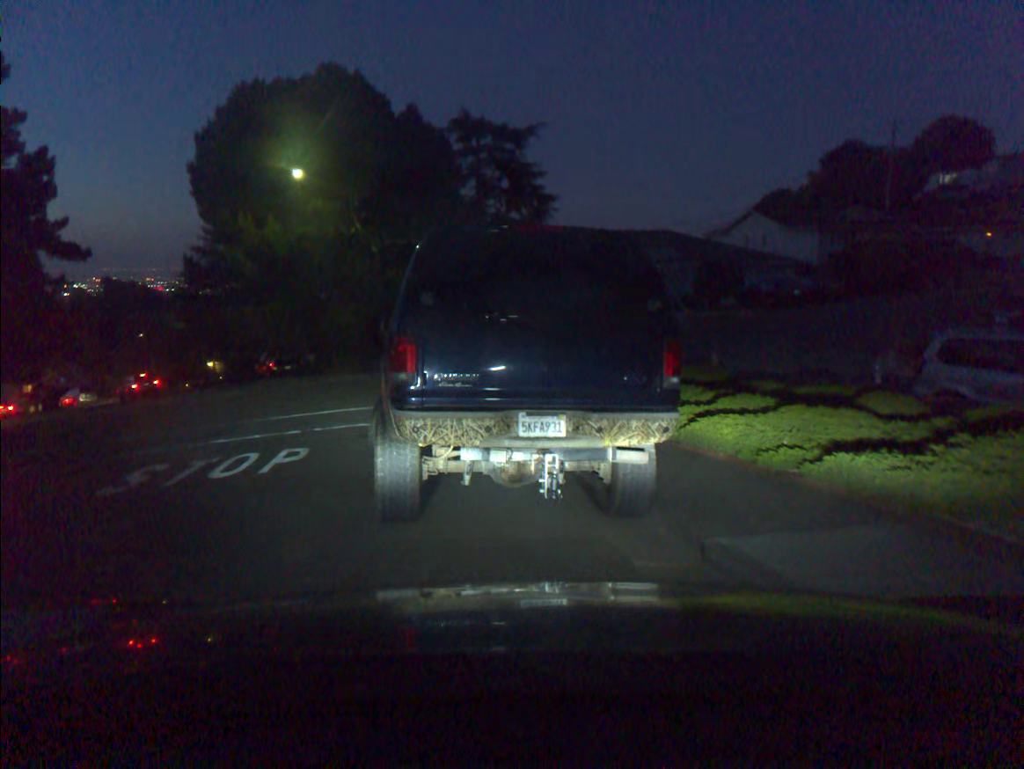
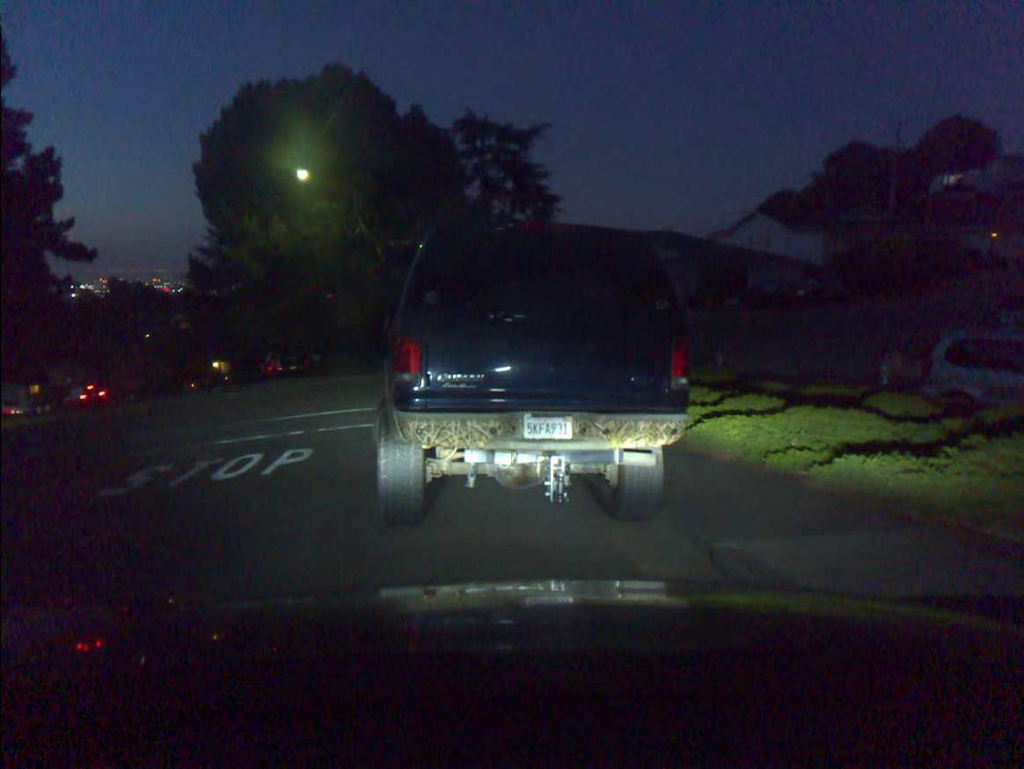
(0.0, +0.1) m; 0°
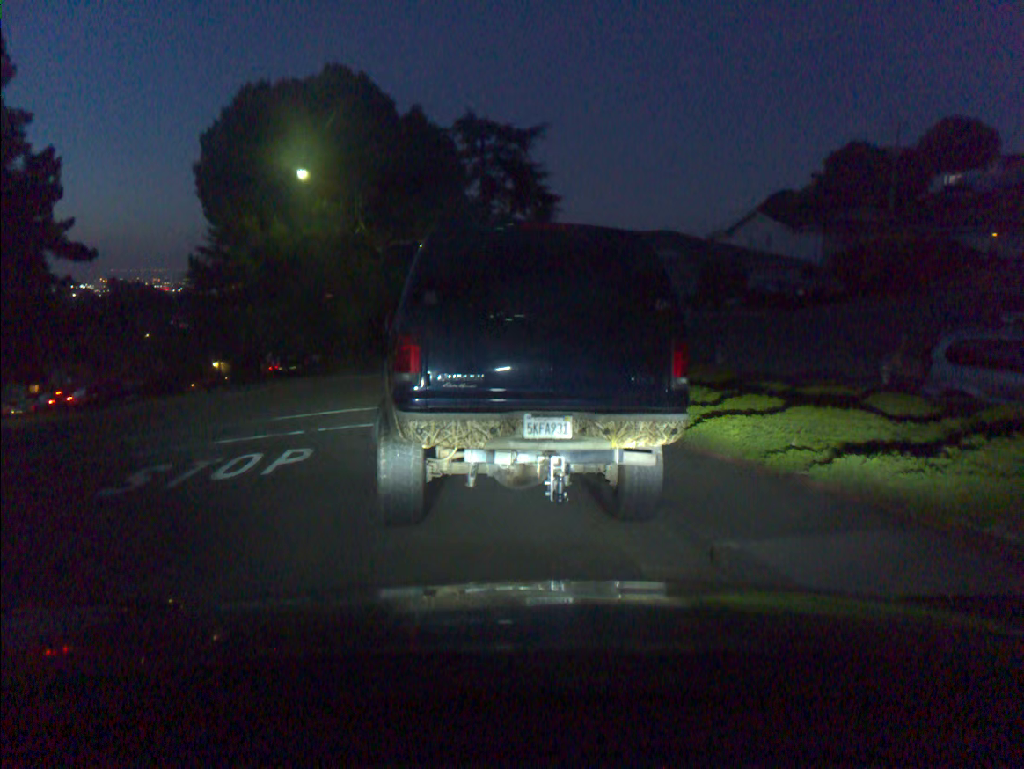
(0.0, 0.0) m; 0°
